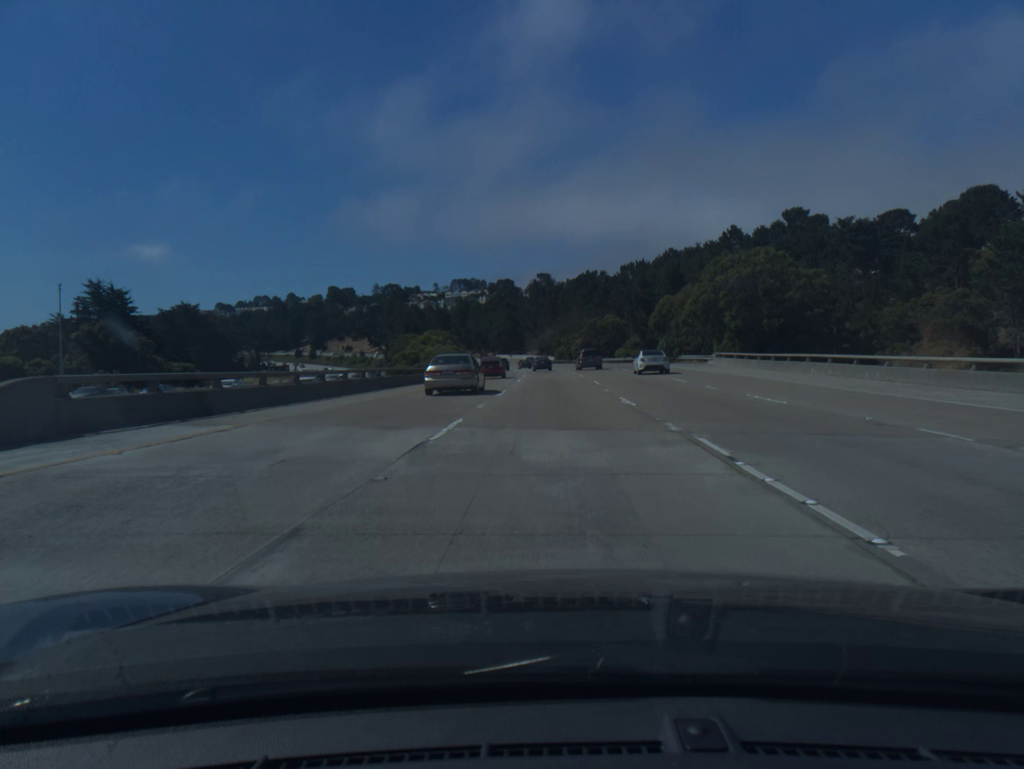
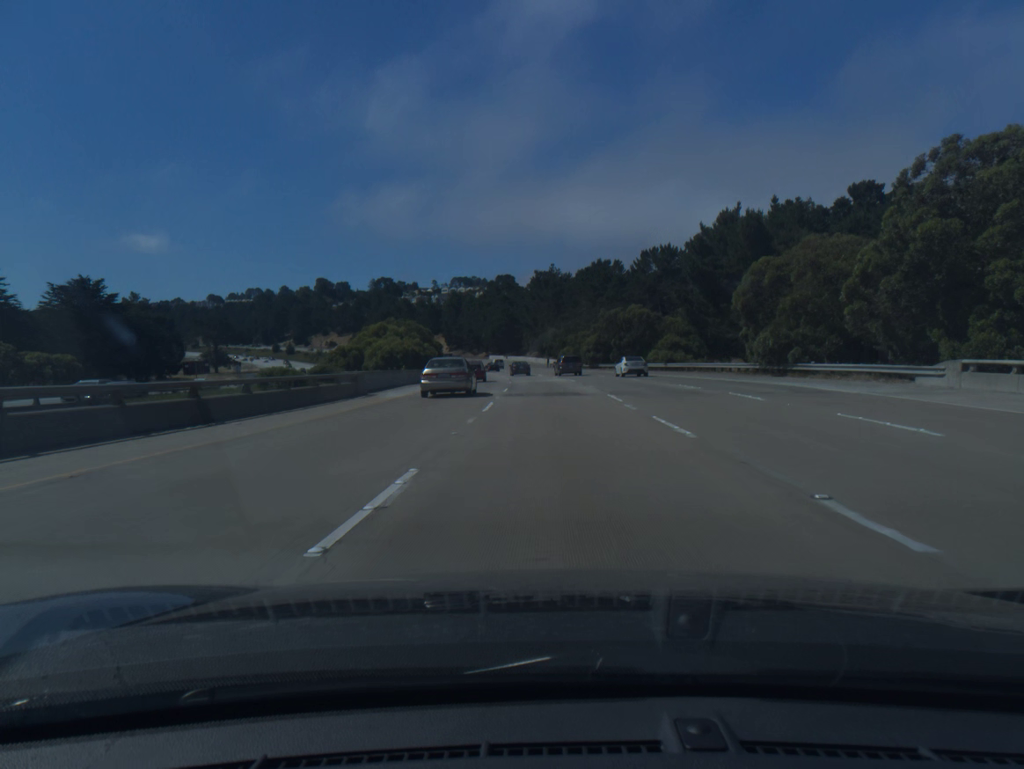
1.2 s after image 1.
(0.0, +35.0) m; 0°
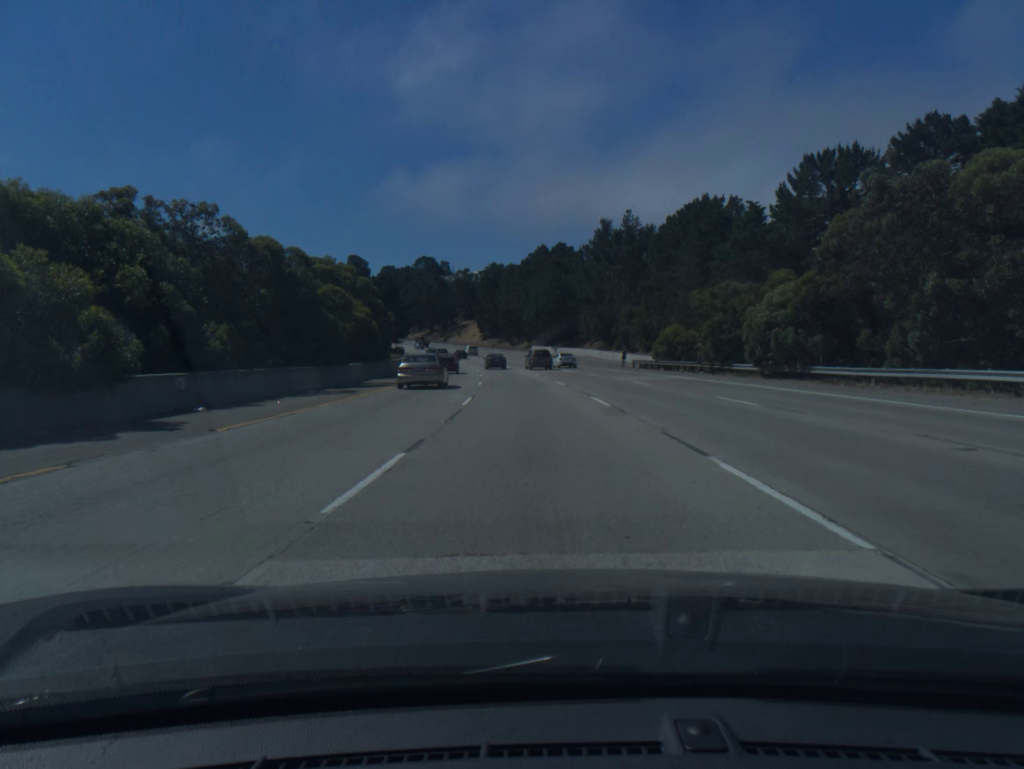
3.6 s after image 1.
(-1.7, +69.9) m; -4°
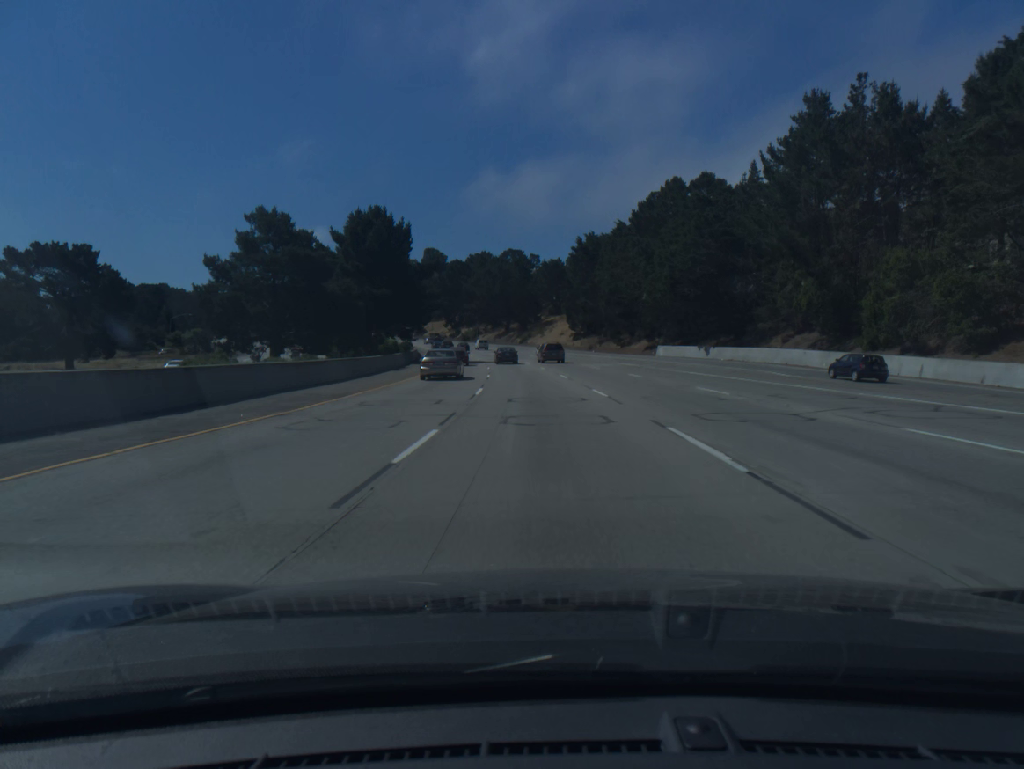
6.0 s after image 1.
(-4.4, +70.0) m; -7°
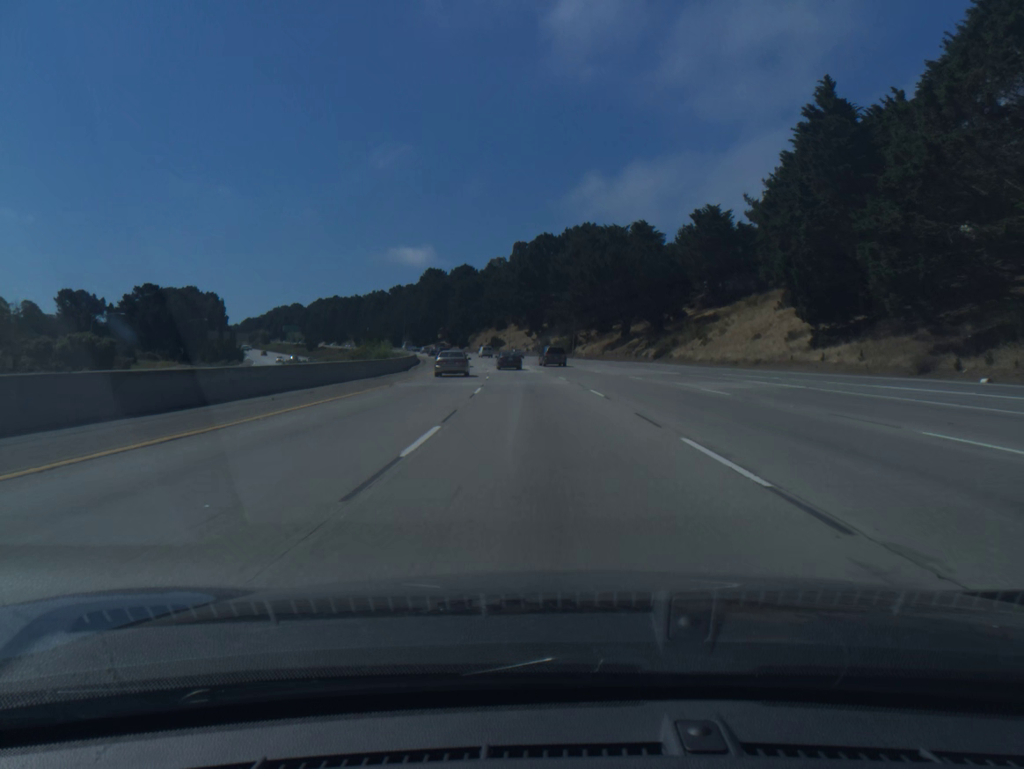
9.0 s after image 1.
(-5.8, +87.0) m; -8°
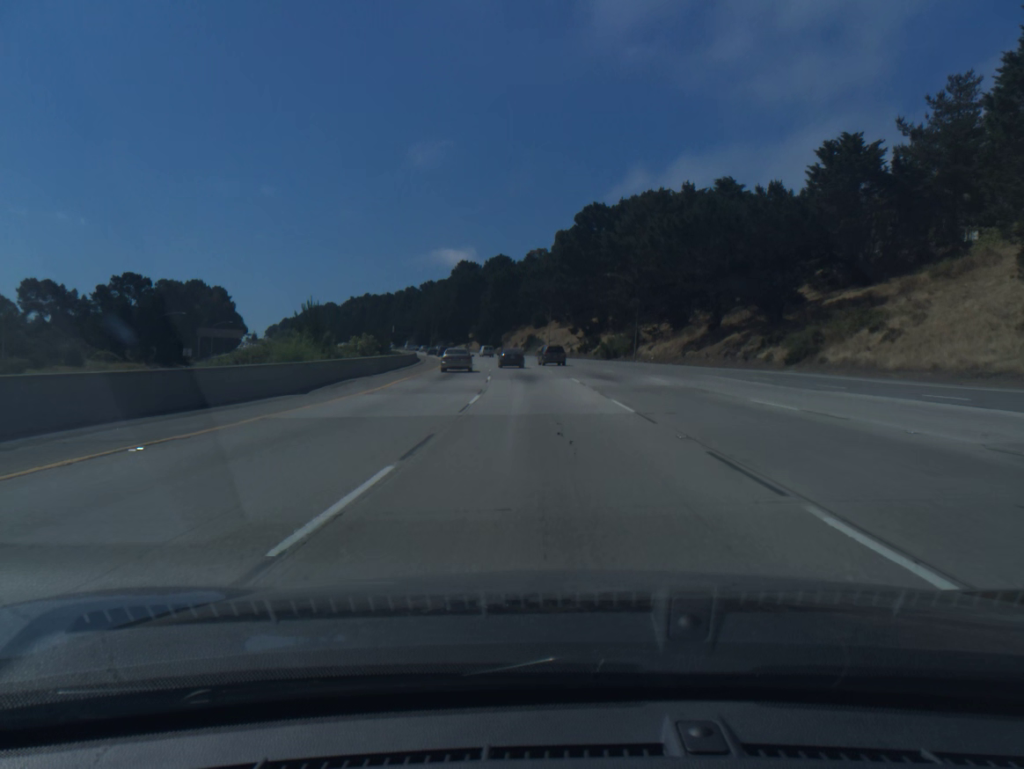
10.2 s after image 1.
(-0.9, +34.1) m; -3°
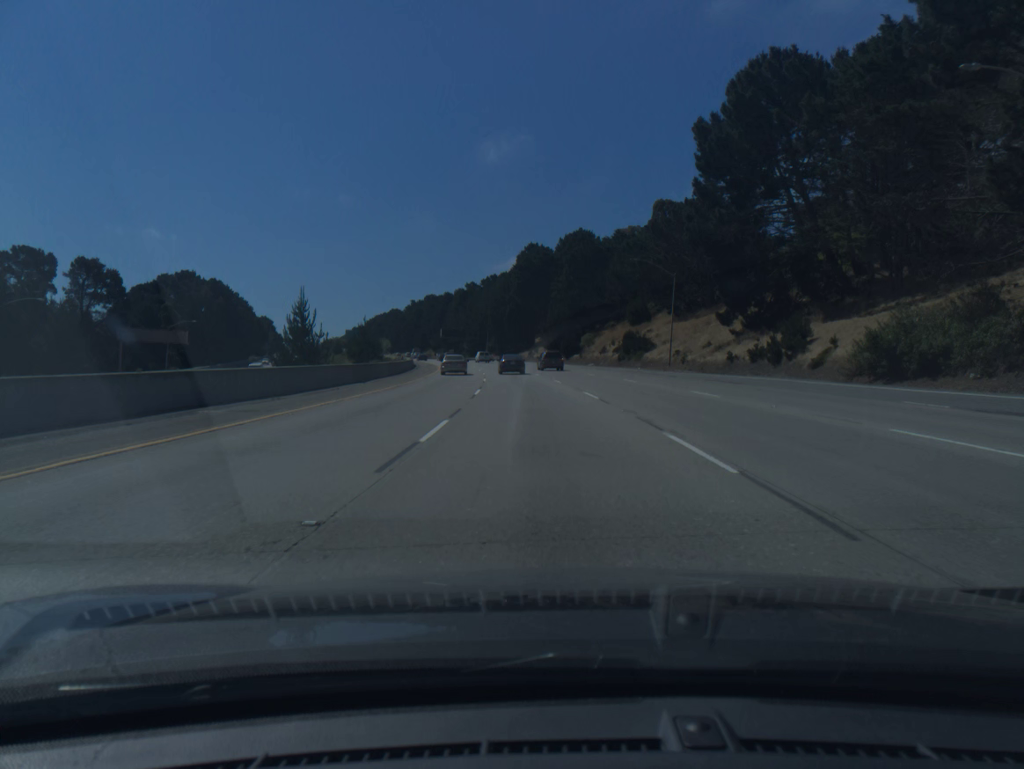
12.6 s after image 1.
(-3.3, +66.6) m; -6°
